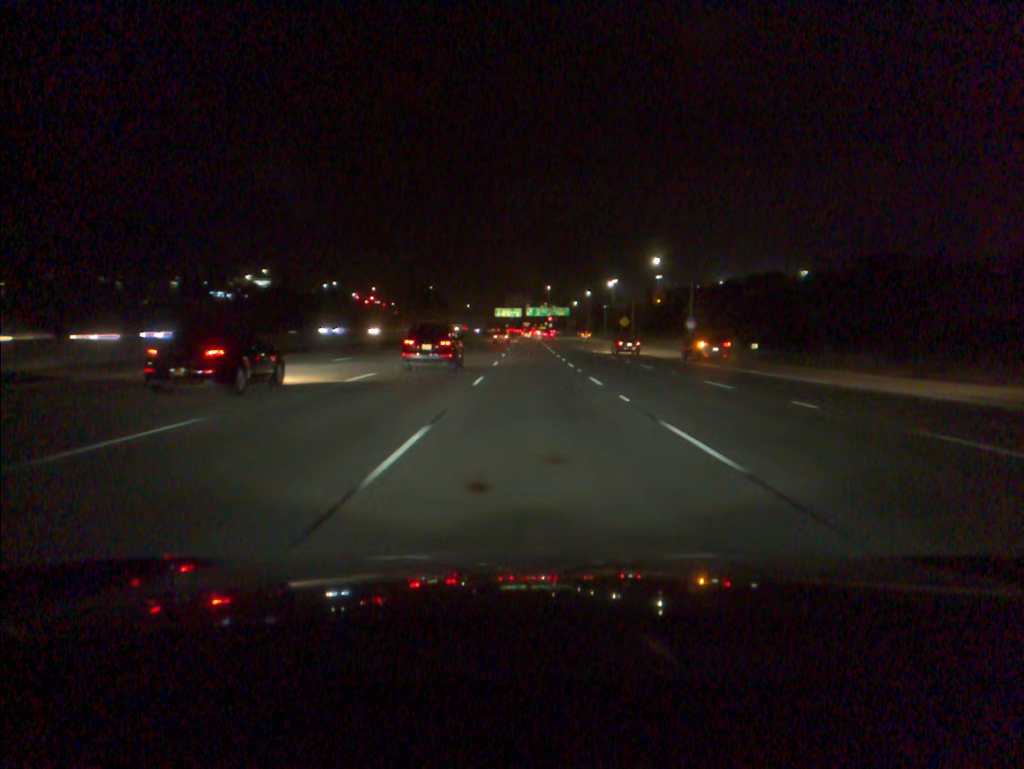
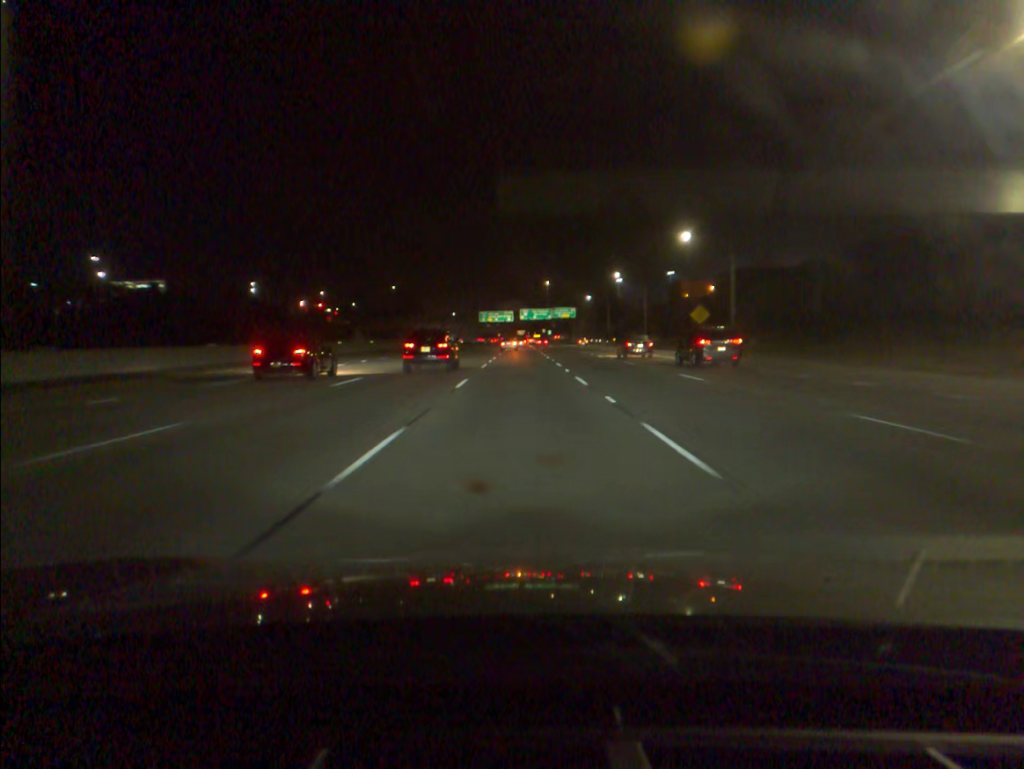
(+0.5, +71.0) m; 0°
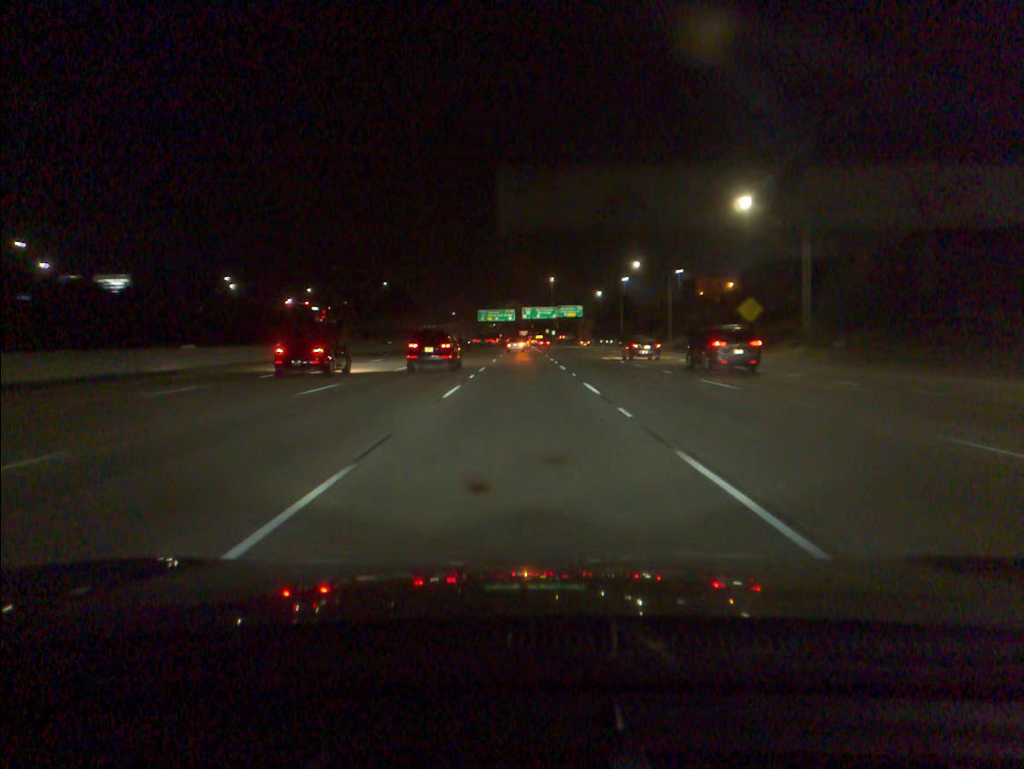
(0.0, +17.7) m; 0°
